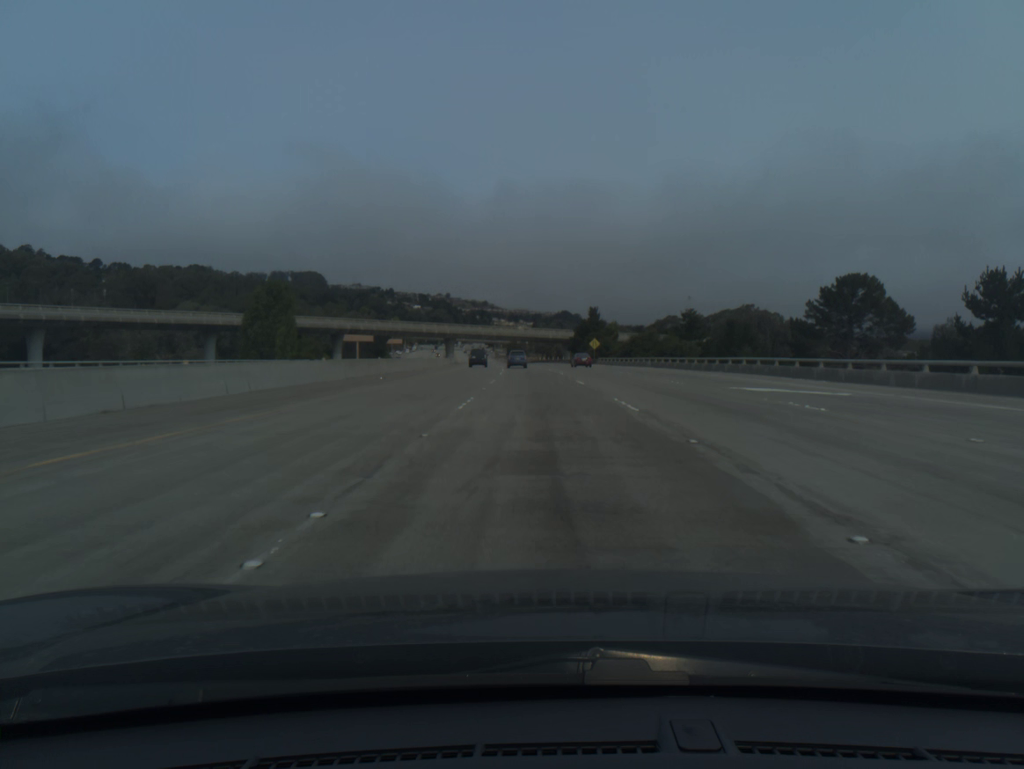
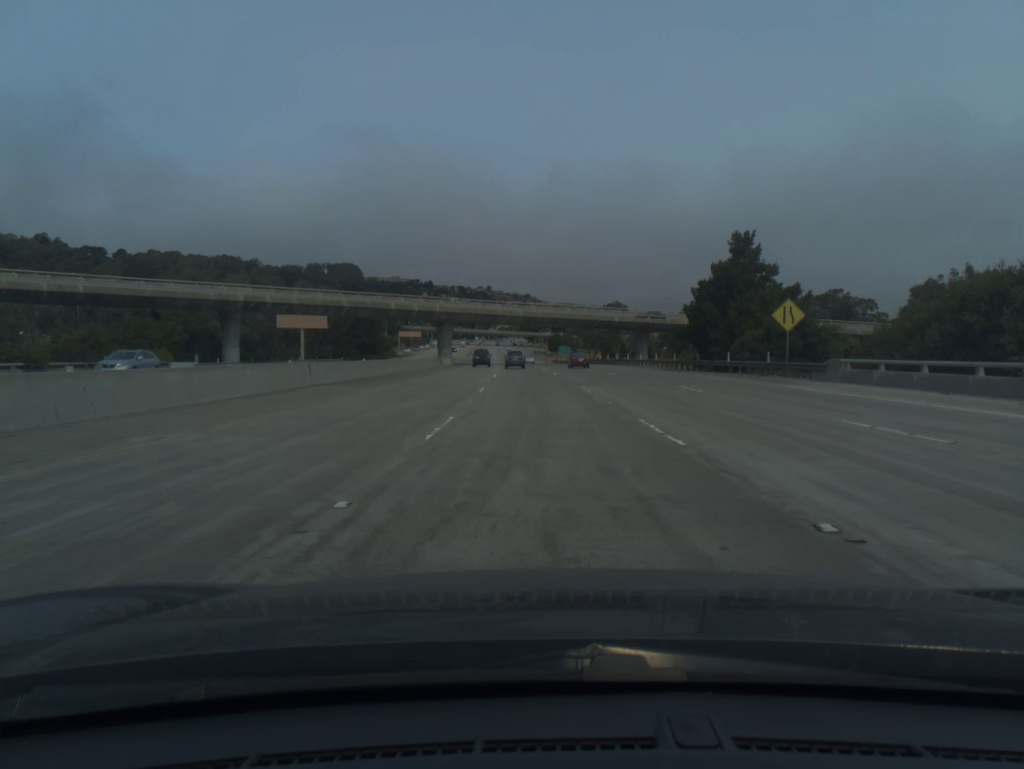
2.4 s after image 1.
(-2.1, +78.3) m; -3°
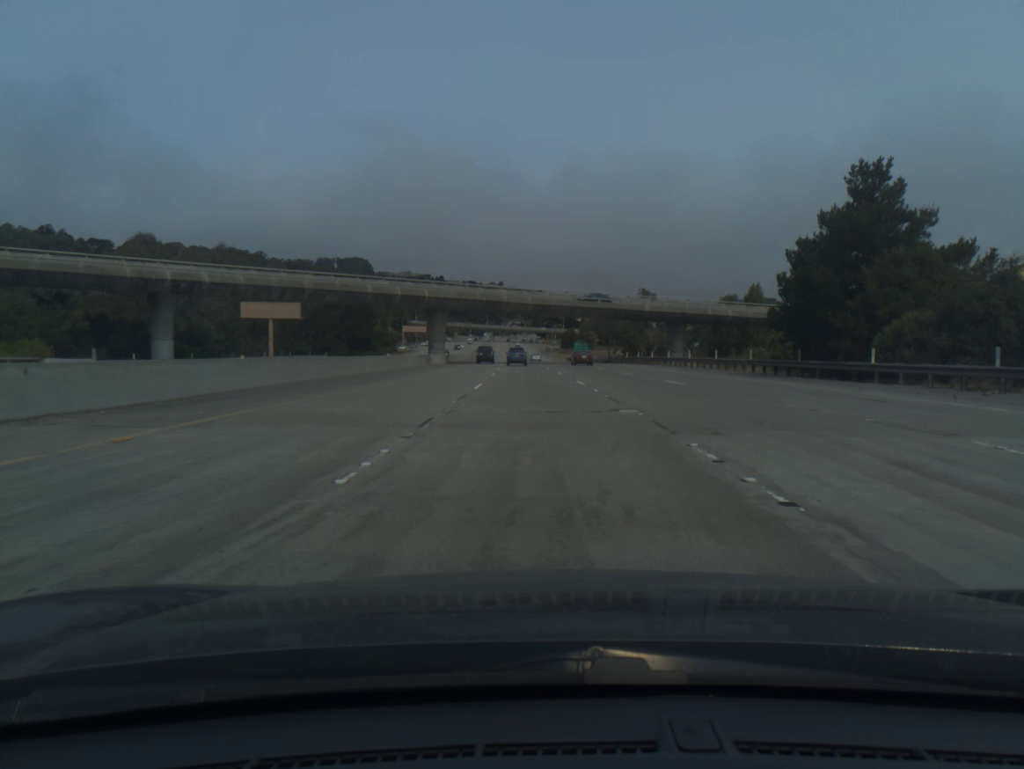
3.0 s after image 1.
(-0.2, +19.5) m; -1°
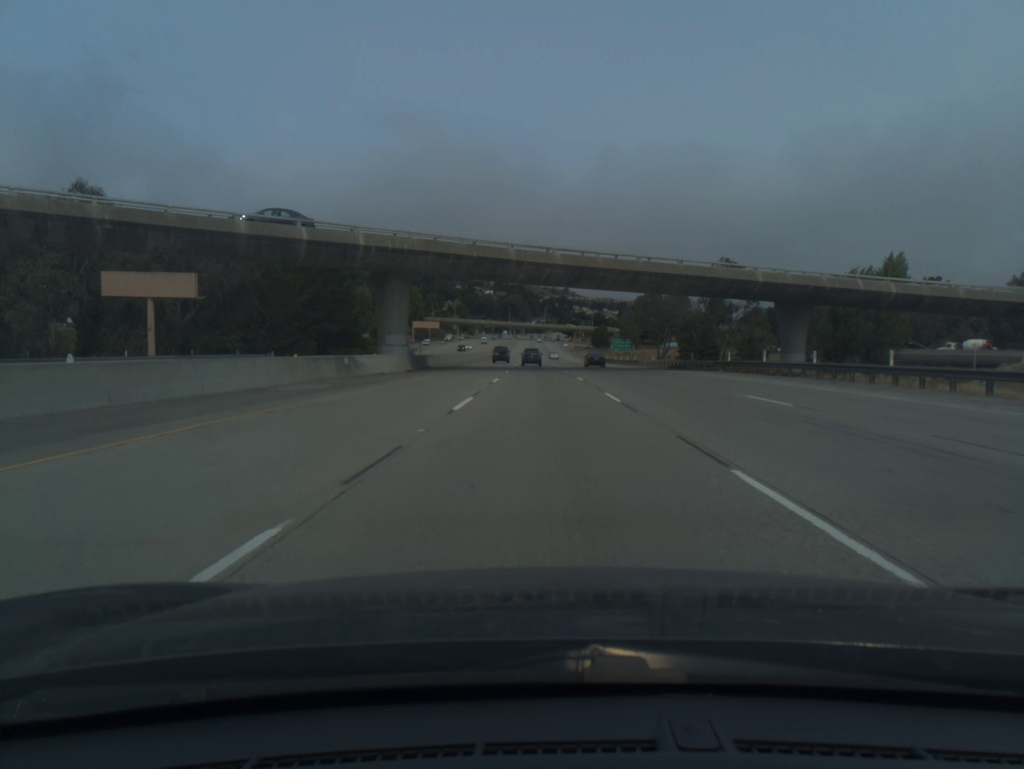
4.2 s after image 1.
(-0.6, +39.0) m; -2°
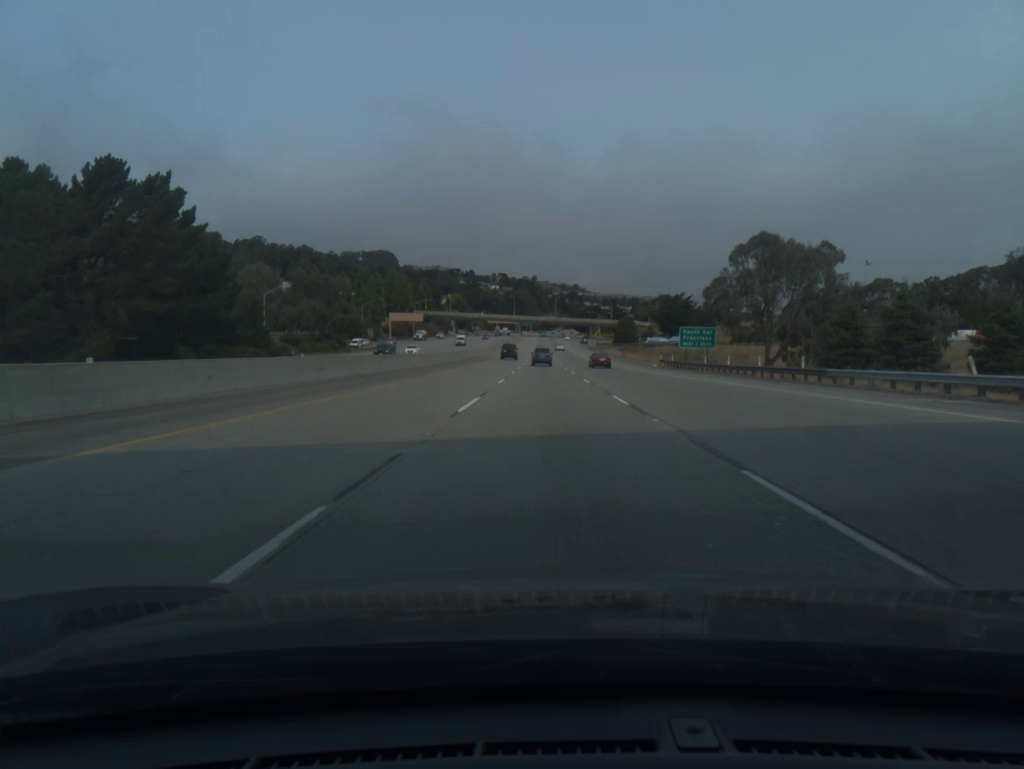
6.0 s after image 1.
(-0.5, +58.4) m; -1°
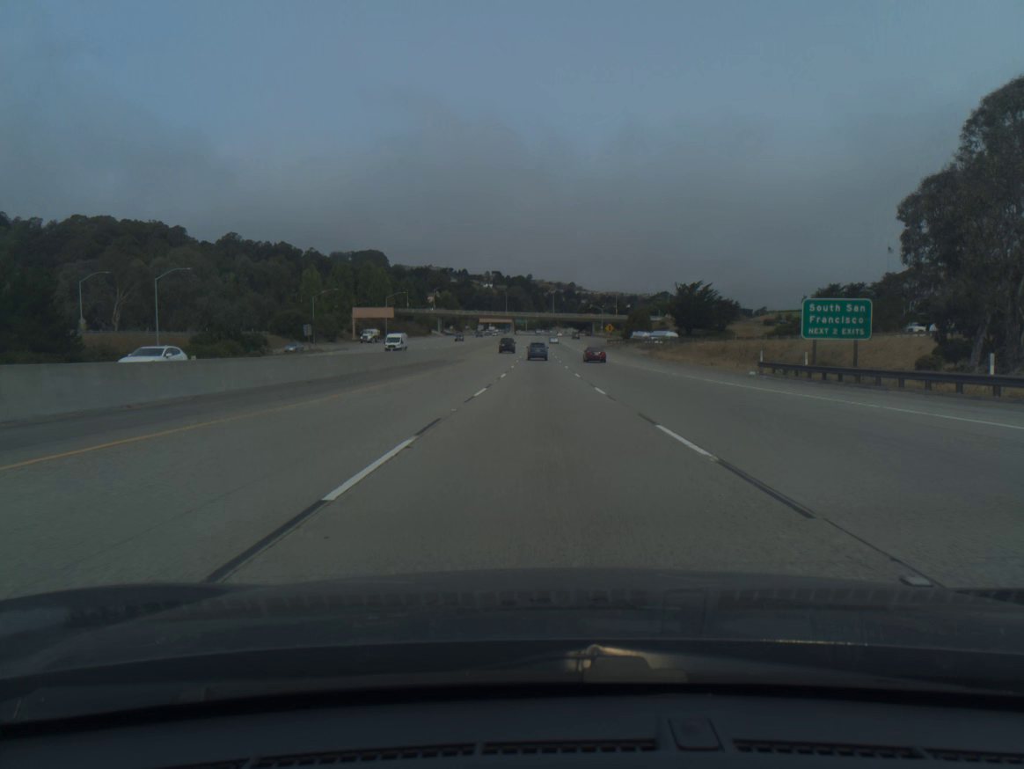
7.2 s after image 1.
(+0.1, +38.9) m; 0°
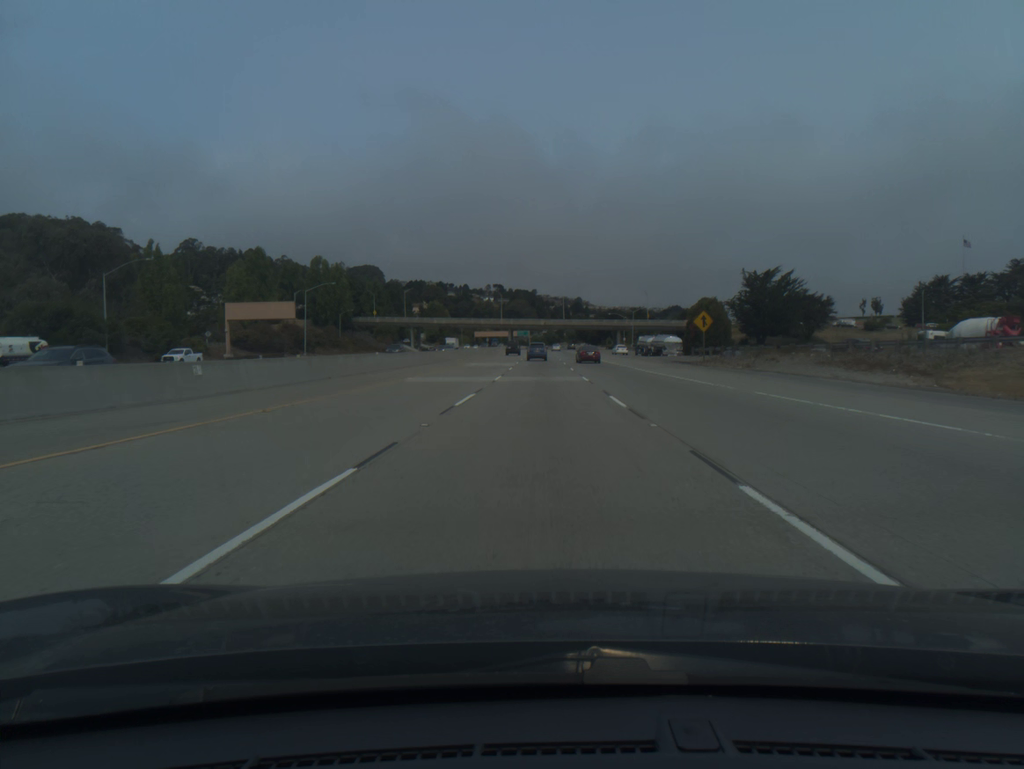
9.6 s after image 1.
(-0.1, +77.7) m; 0°
